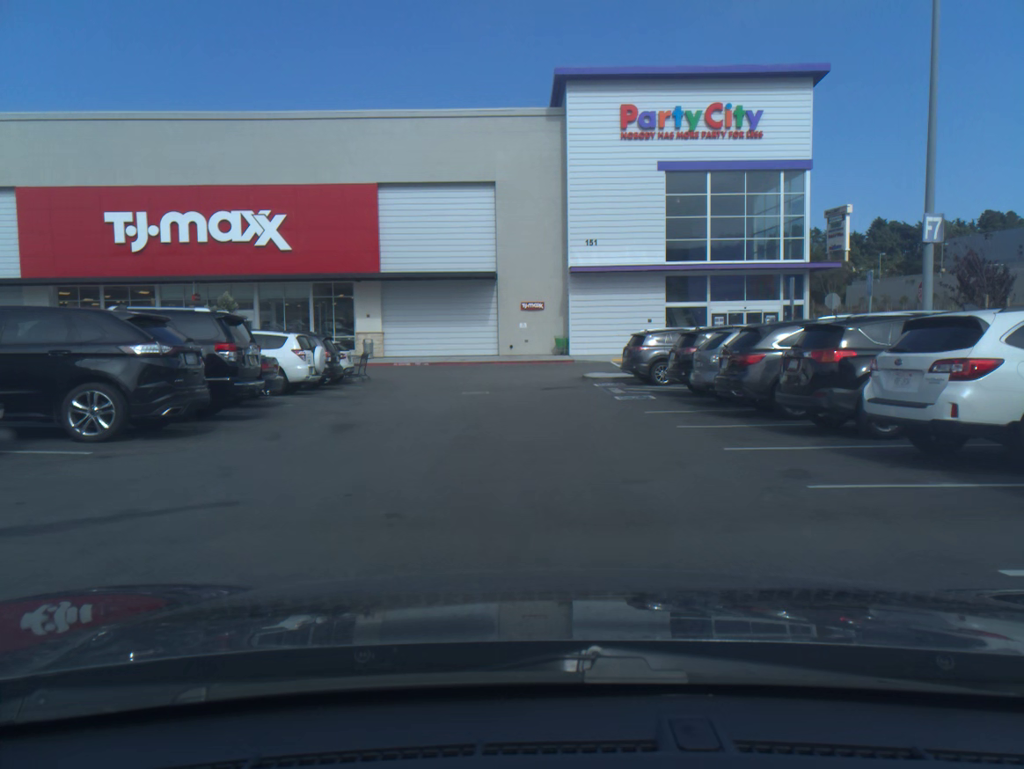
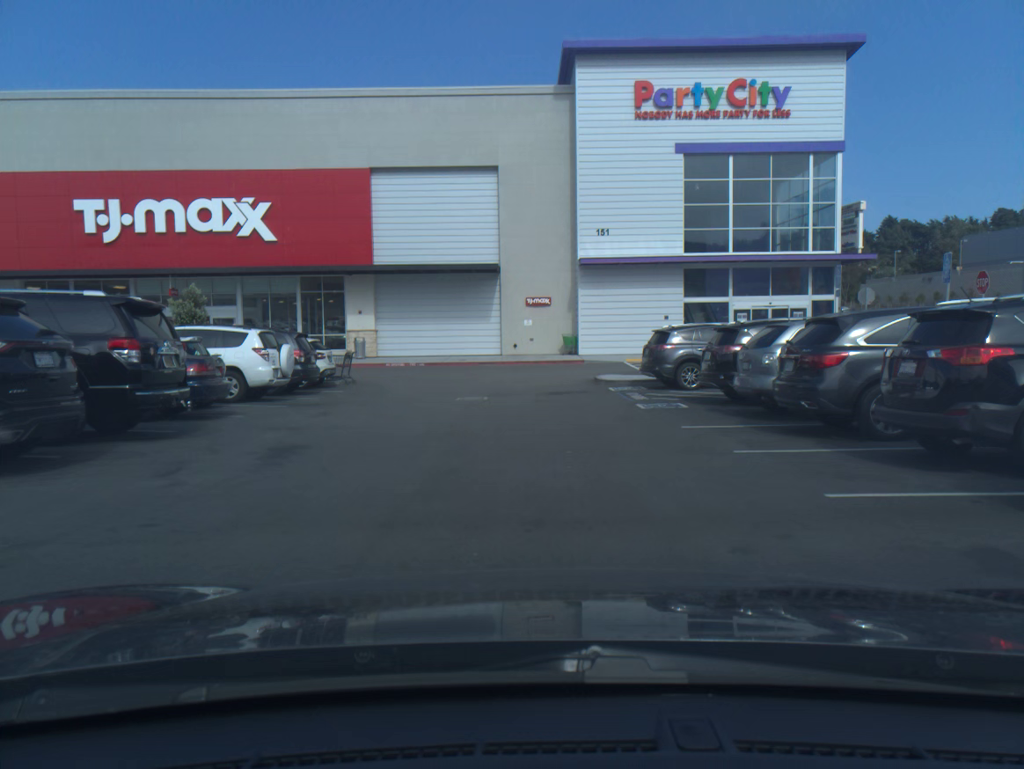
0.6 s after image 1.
(0.0, +3.3) m; 0°
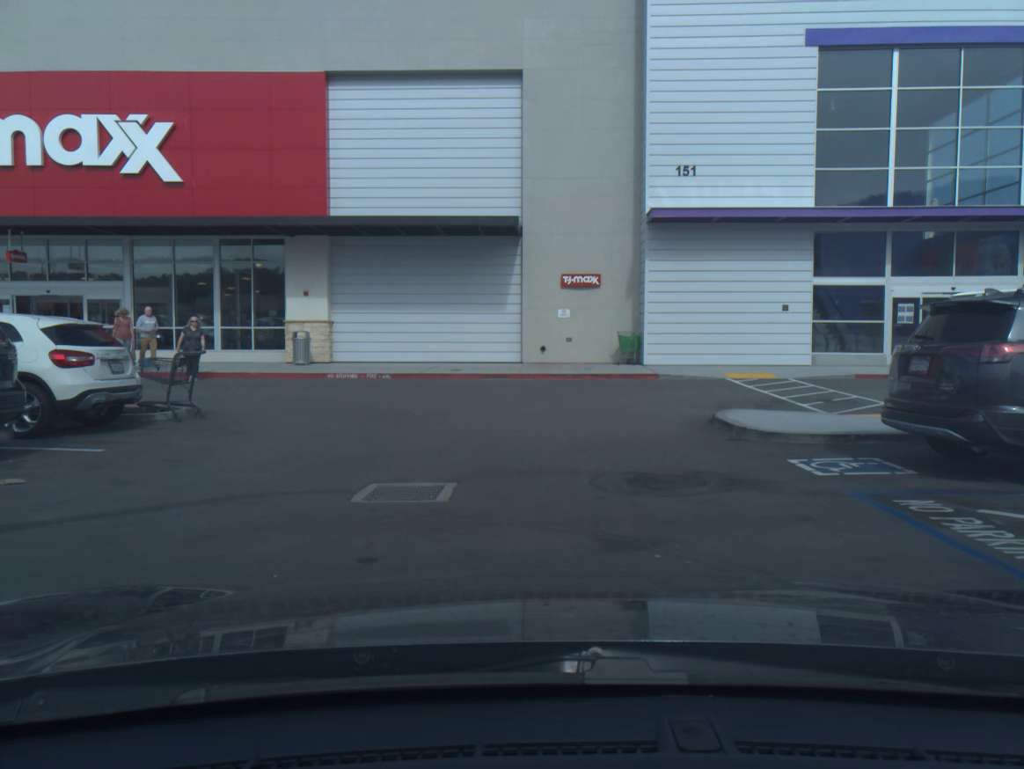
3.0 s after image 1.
(-0.2, +13.5) m; -2°
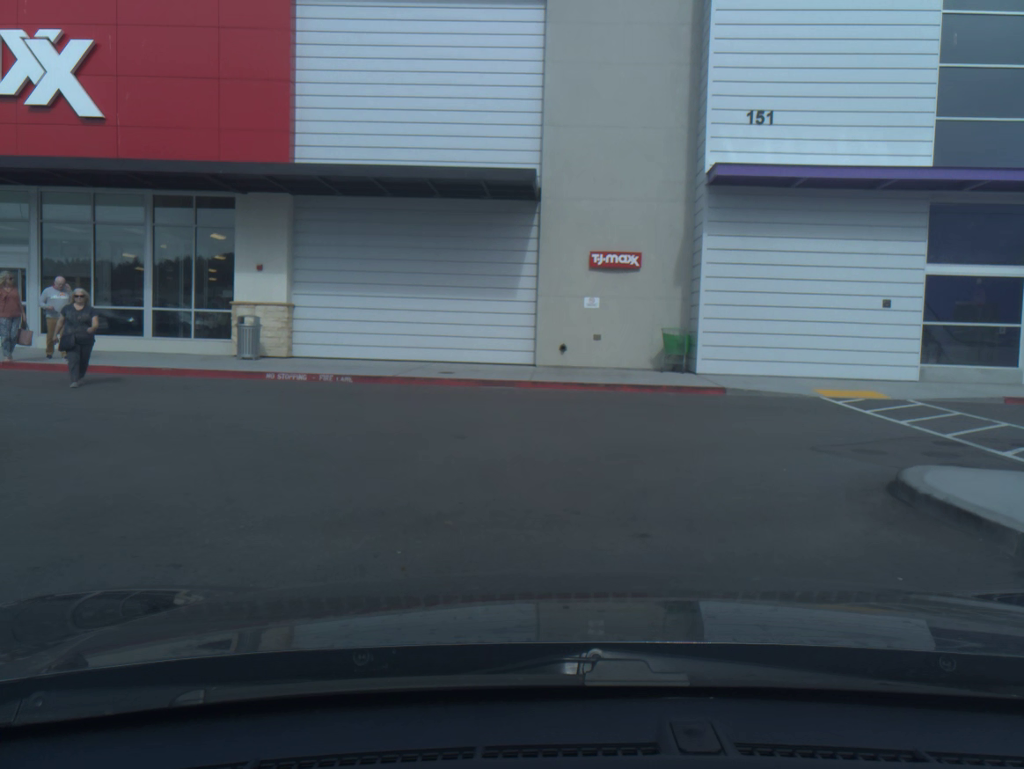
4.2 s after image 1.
(-0.1, +5.7) m; -2°
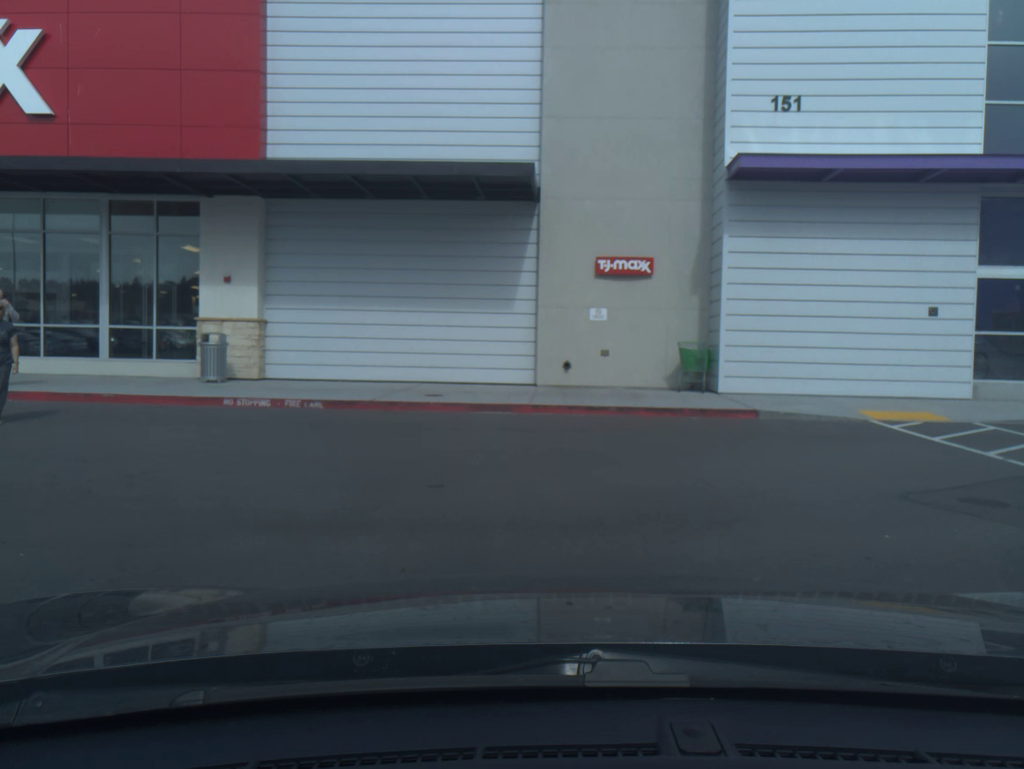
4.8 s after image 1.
(0.0, +2.1) m; +1°
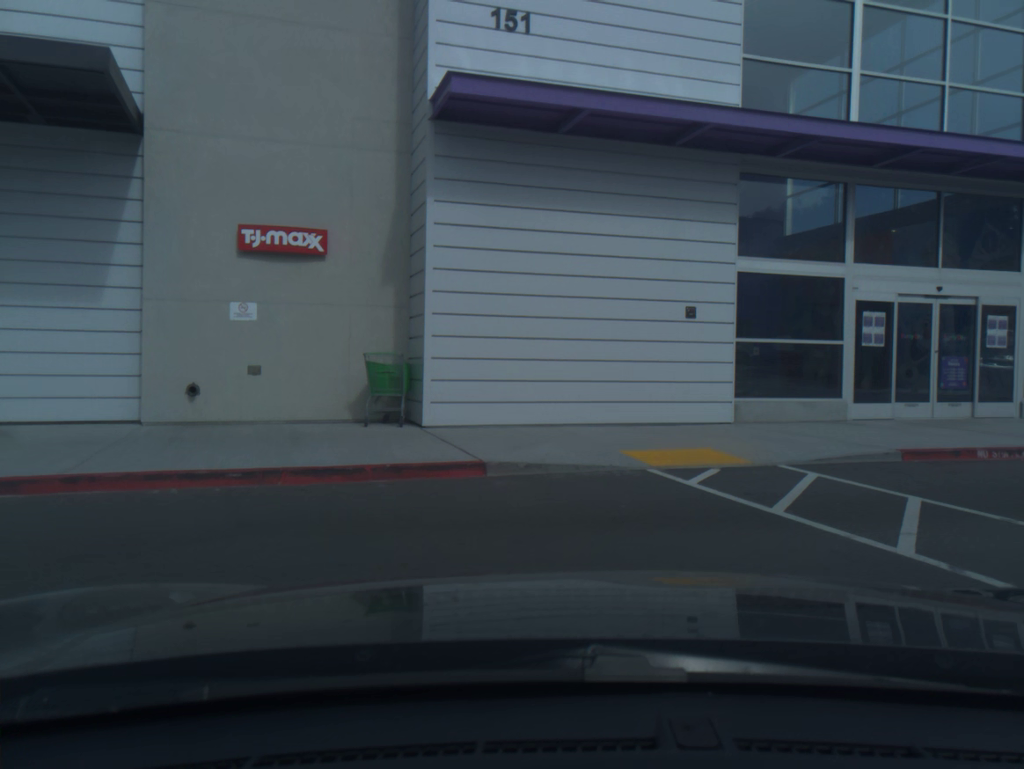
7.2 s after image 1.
(+1.0, +5.1) m; +37°
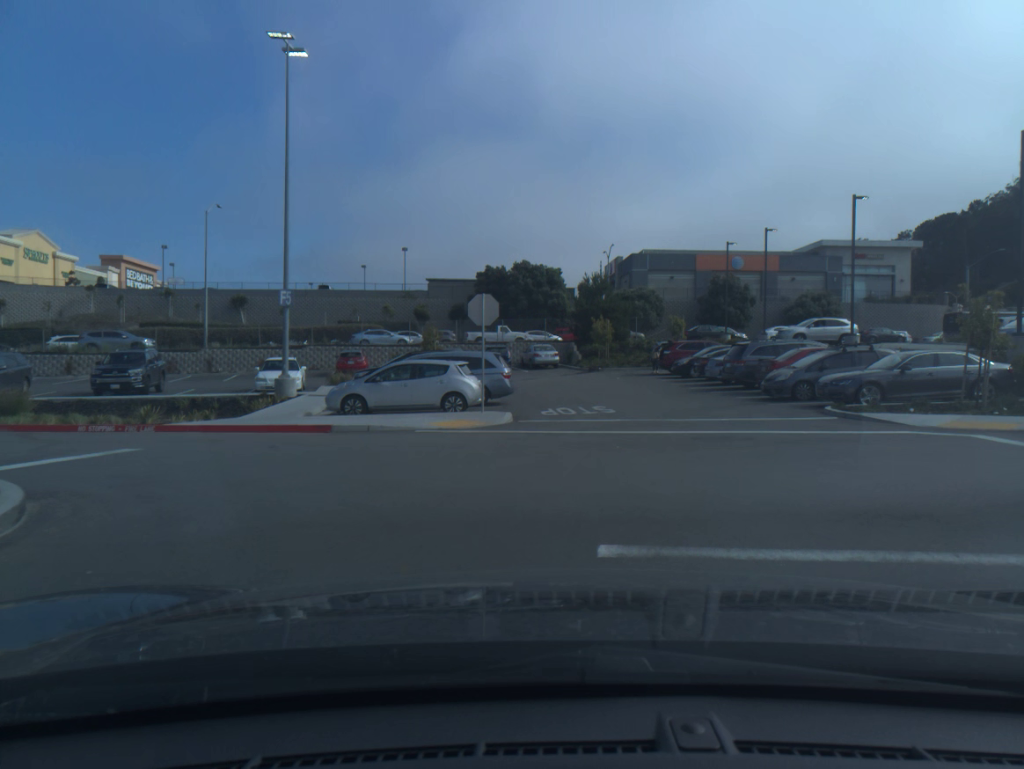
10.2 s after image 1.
(+5.3, +7.9) m; +55°
